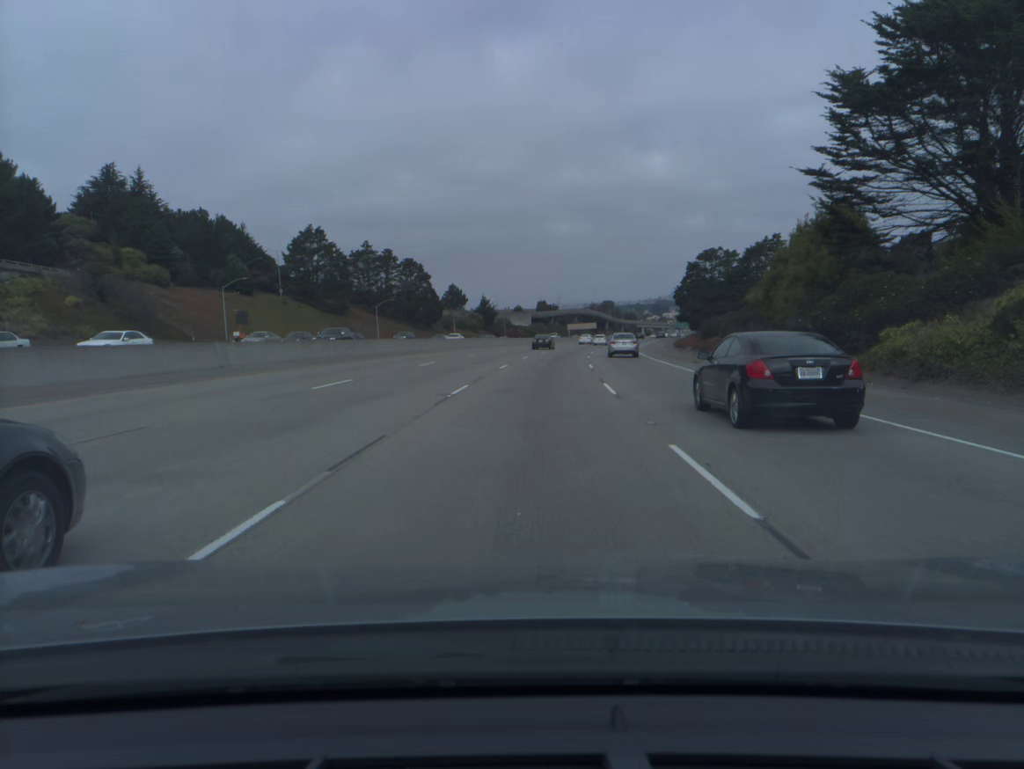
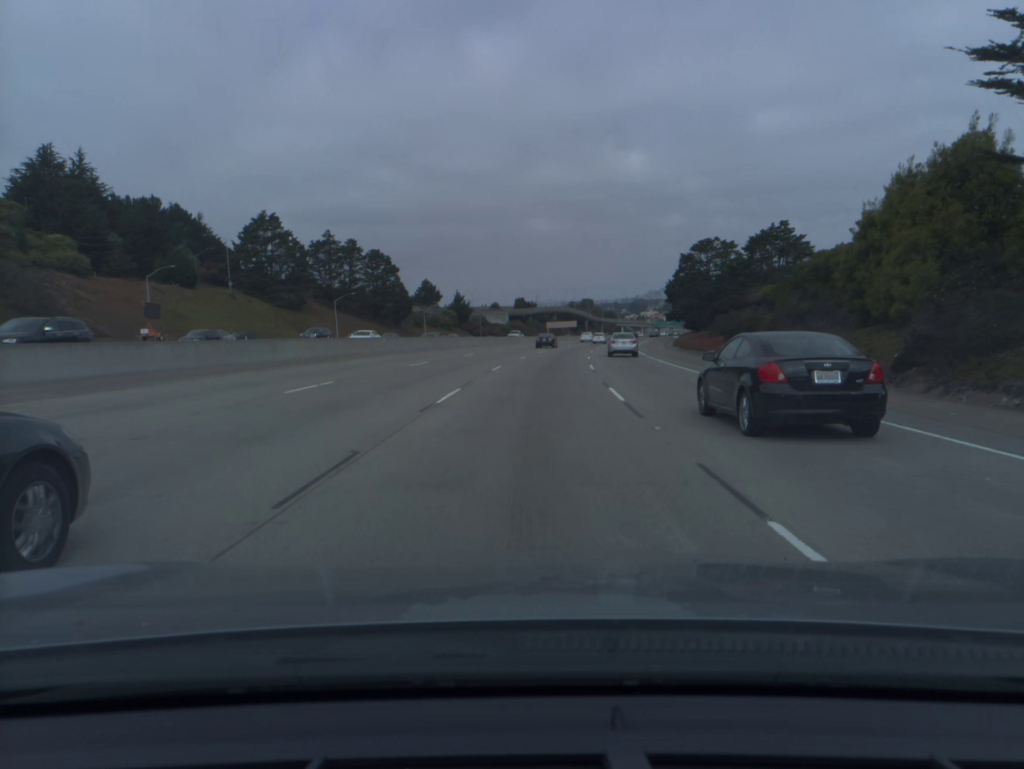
(+0.2, +16.3) m; +2°
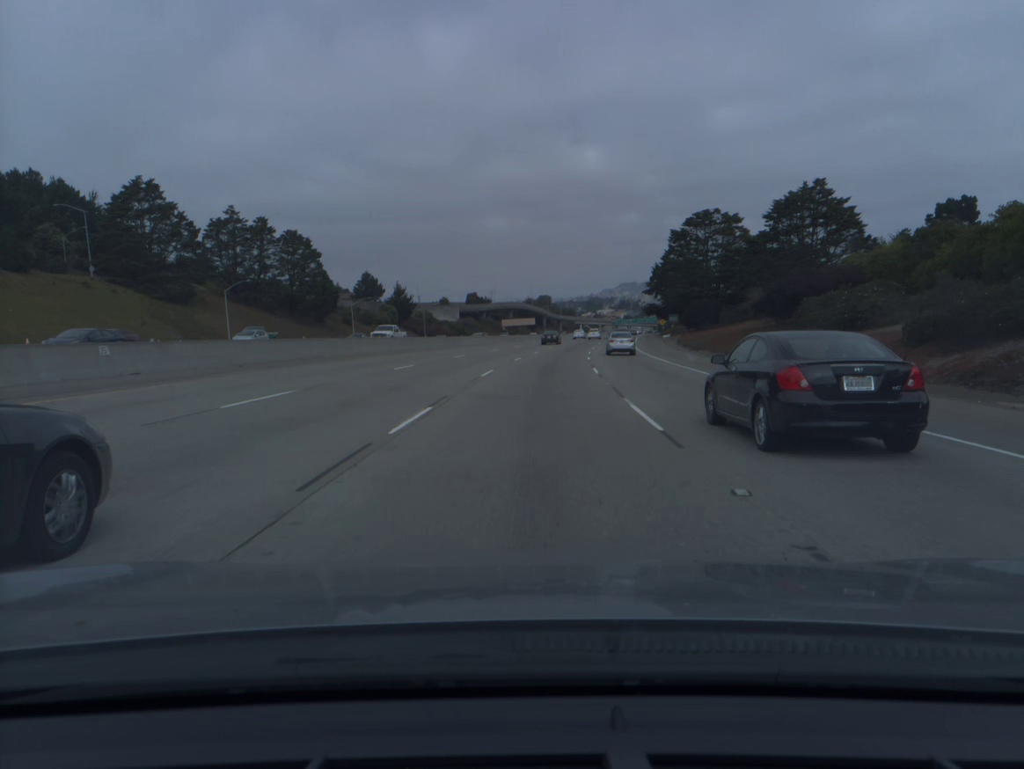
(+0.9, +32.6) m; +3°
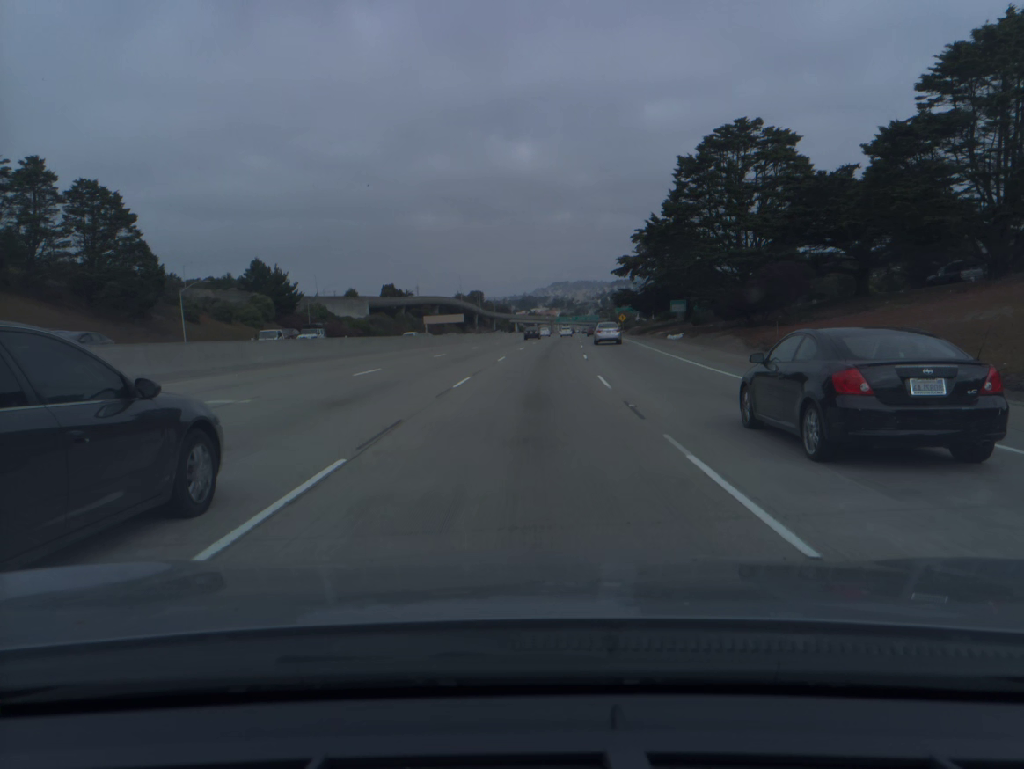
(+2.0, +48.7) m; +5°
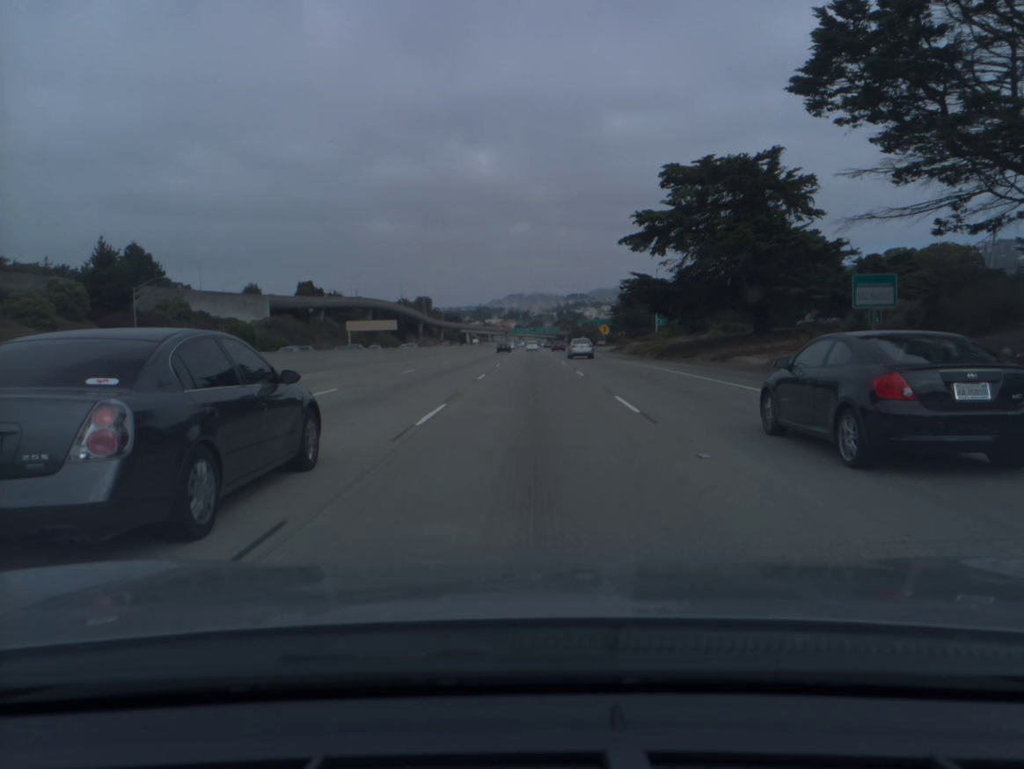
(+1.5, +48.9) m; +3°
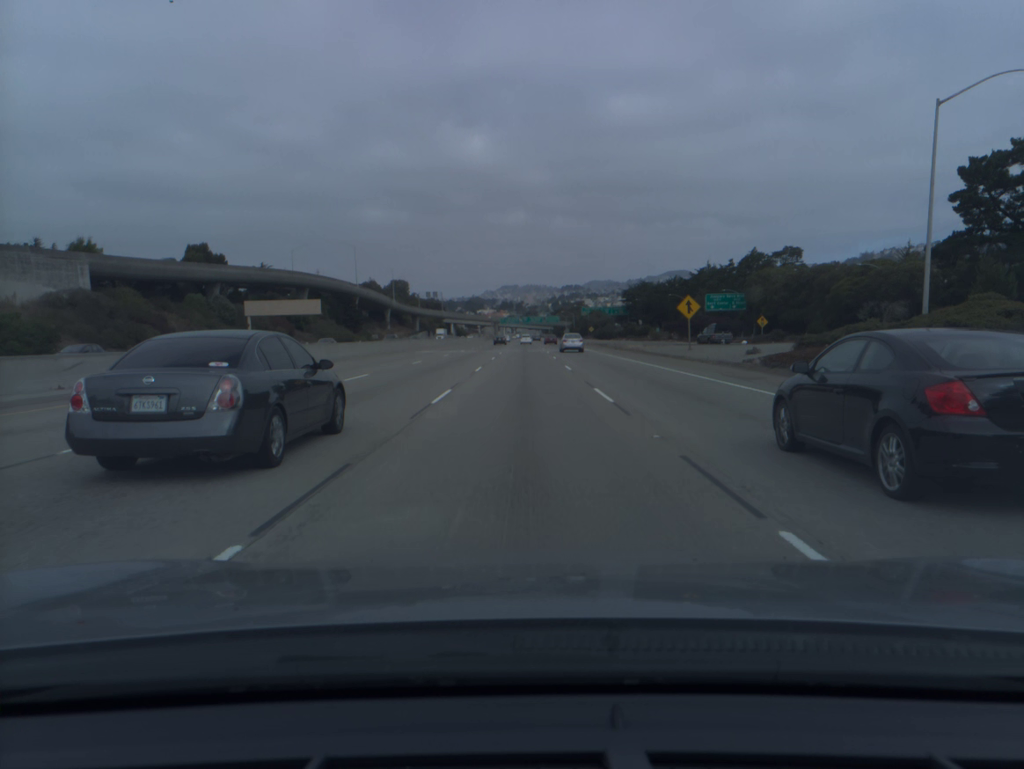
(+0.7, +67.6) m; +1°
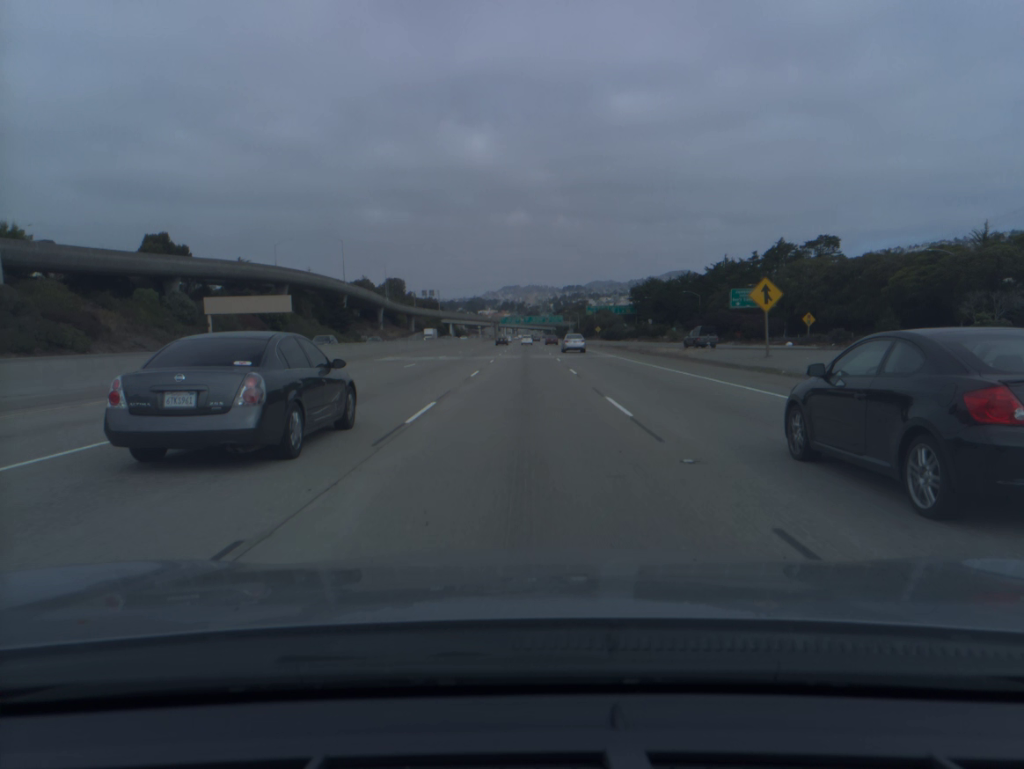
(0.0, +17.4) m; 0°
